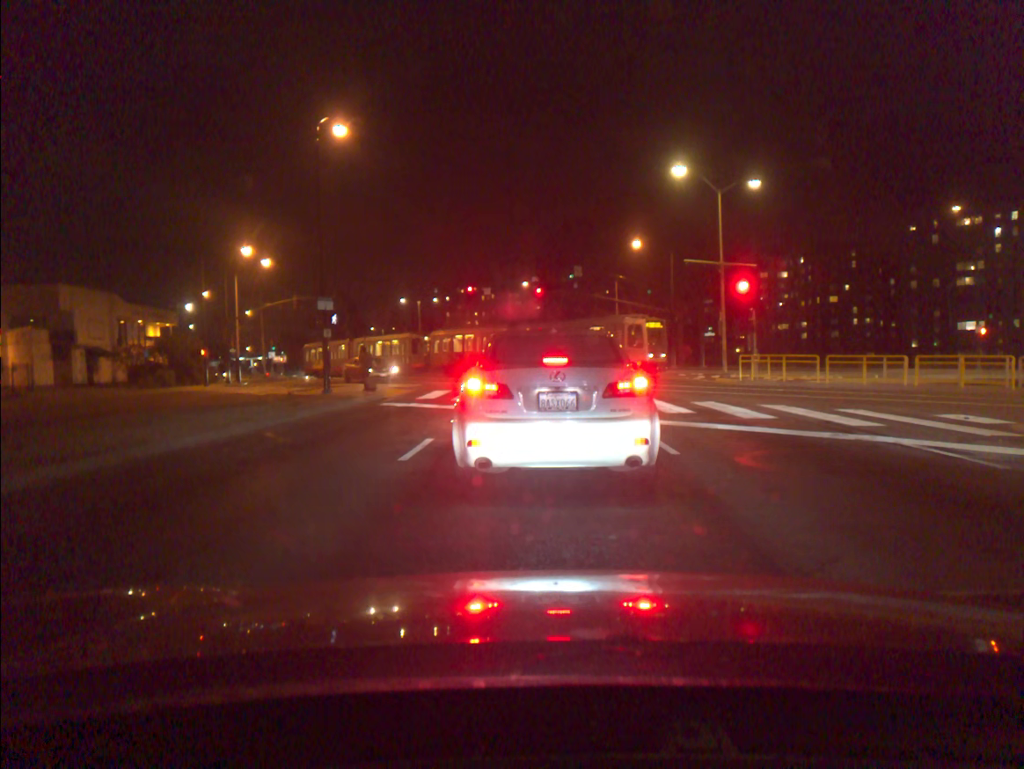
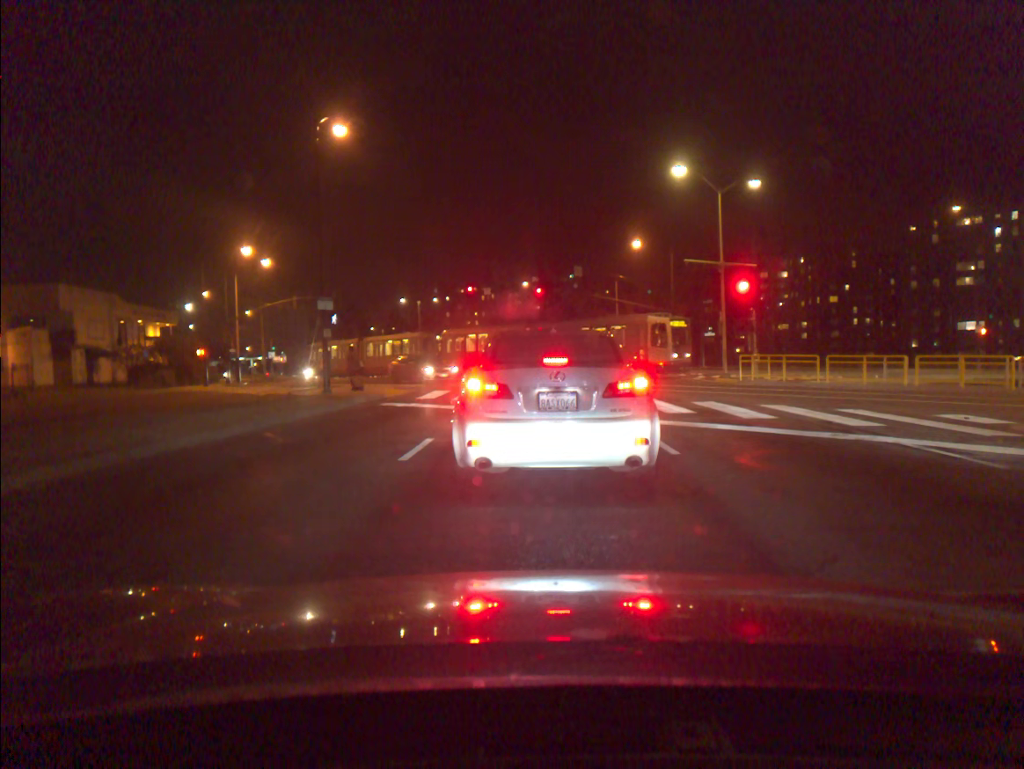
(0.0, 0.0) m; 0°
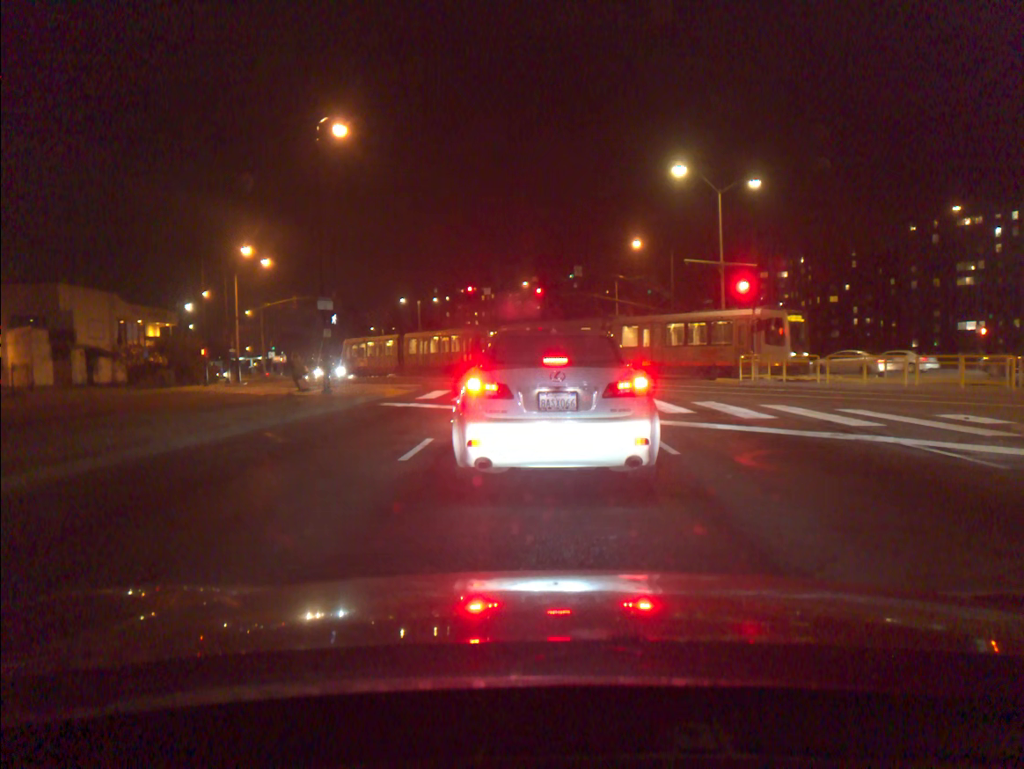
(0.0, 0.0) m; 0°
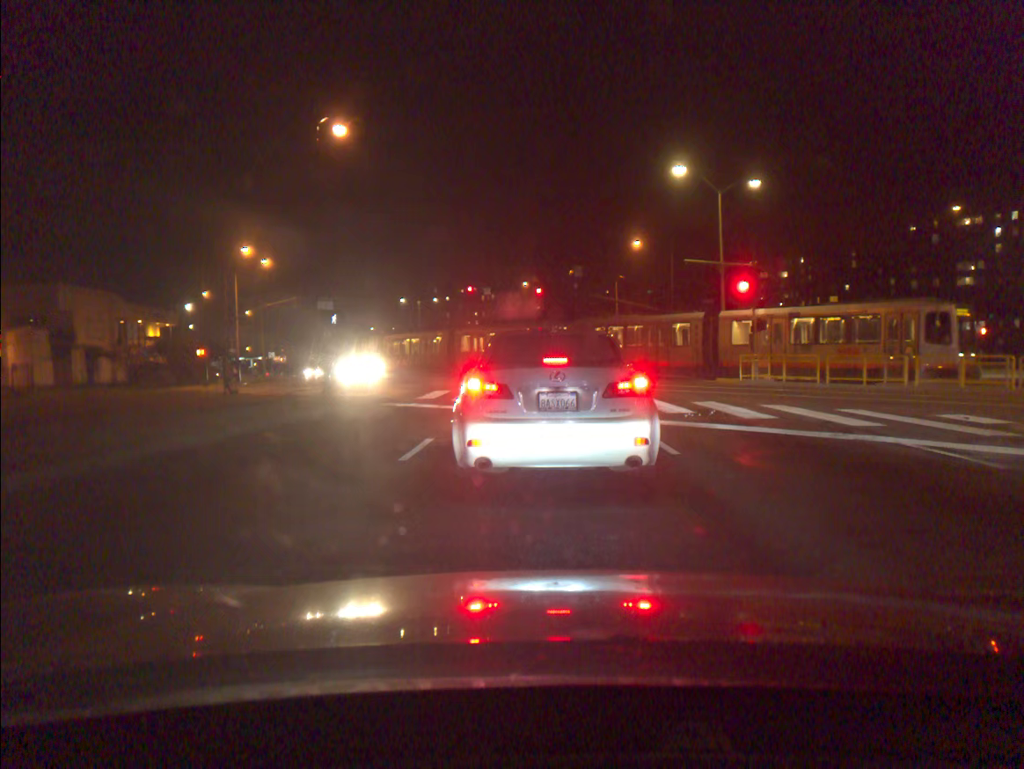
(0.0, +0.1) m; 0°
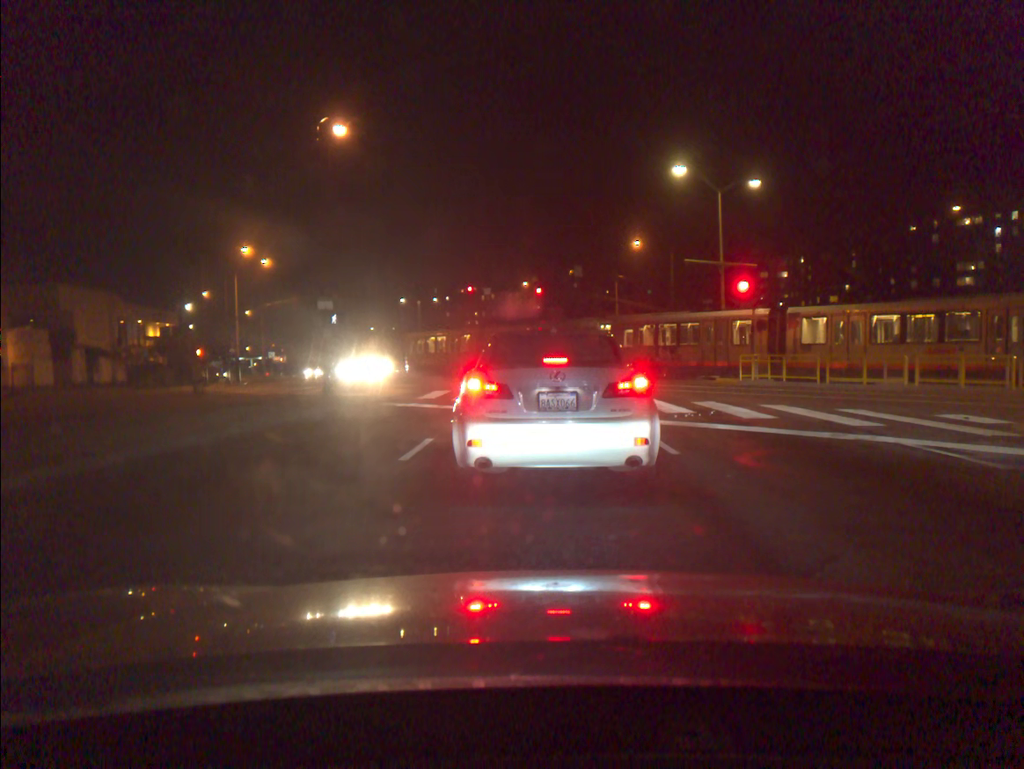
(0.0, 0.0) m; 0°
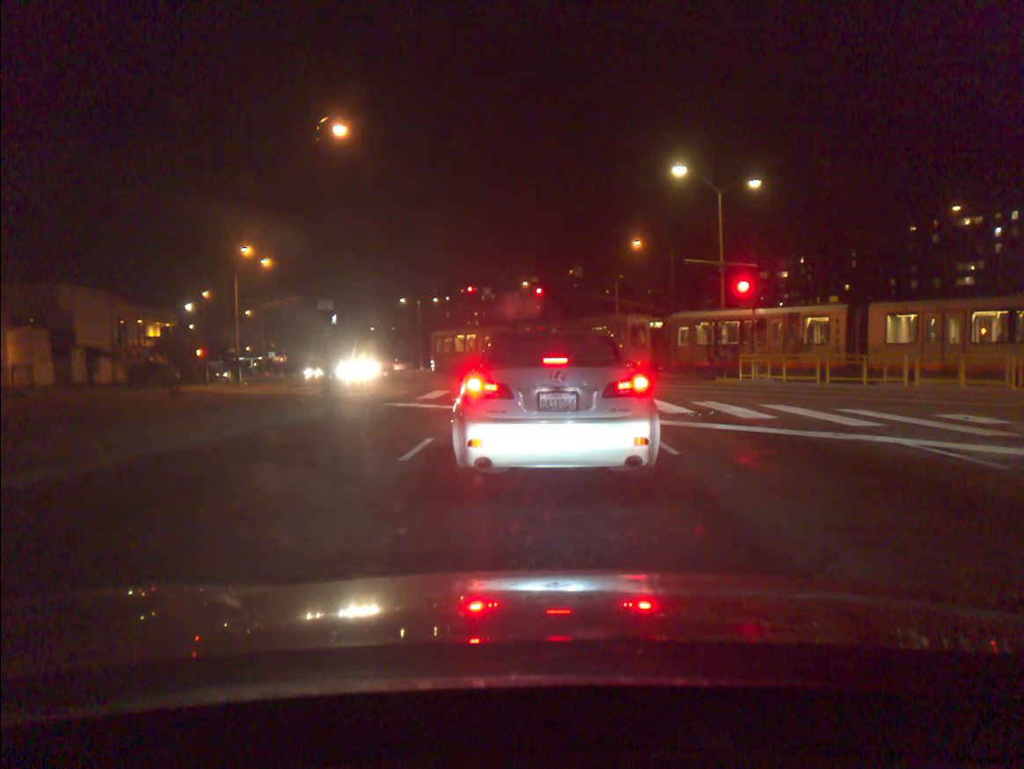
(0.0, +0.1) m; 0°
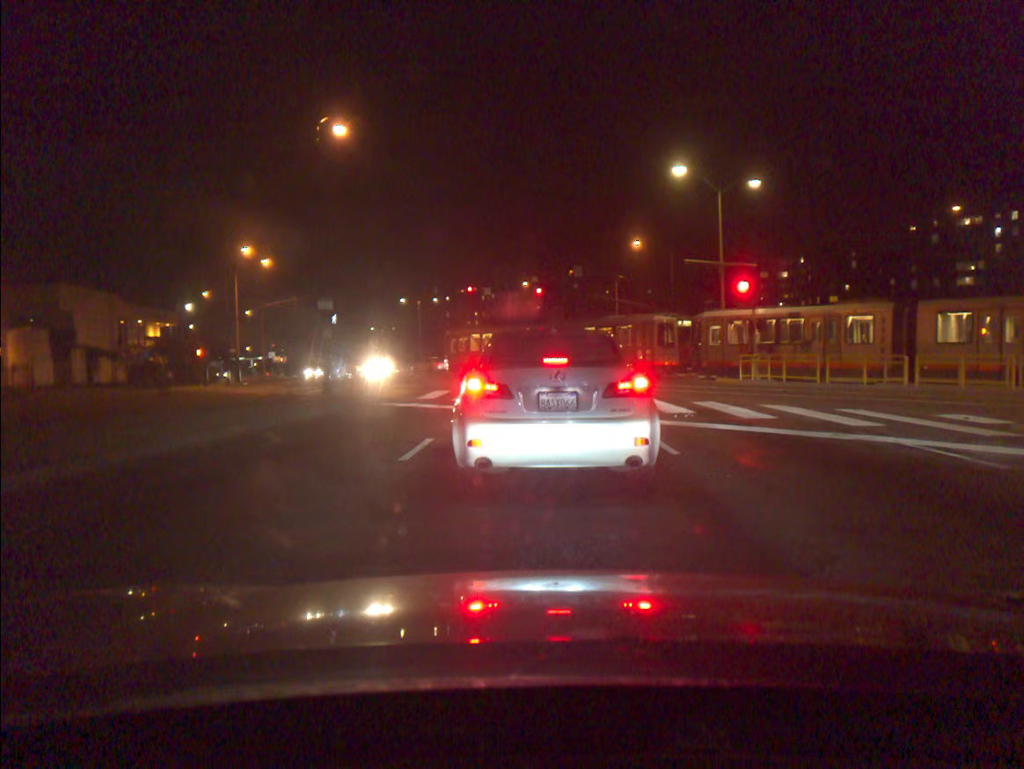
(0.0, 0.0) m; 0°
